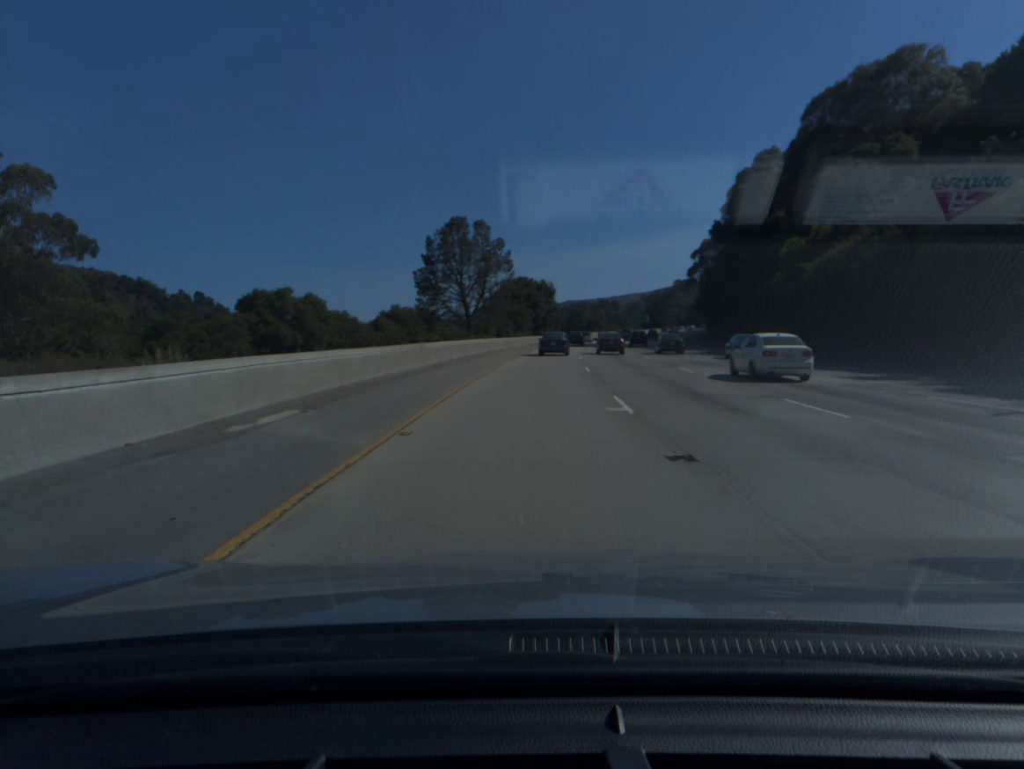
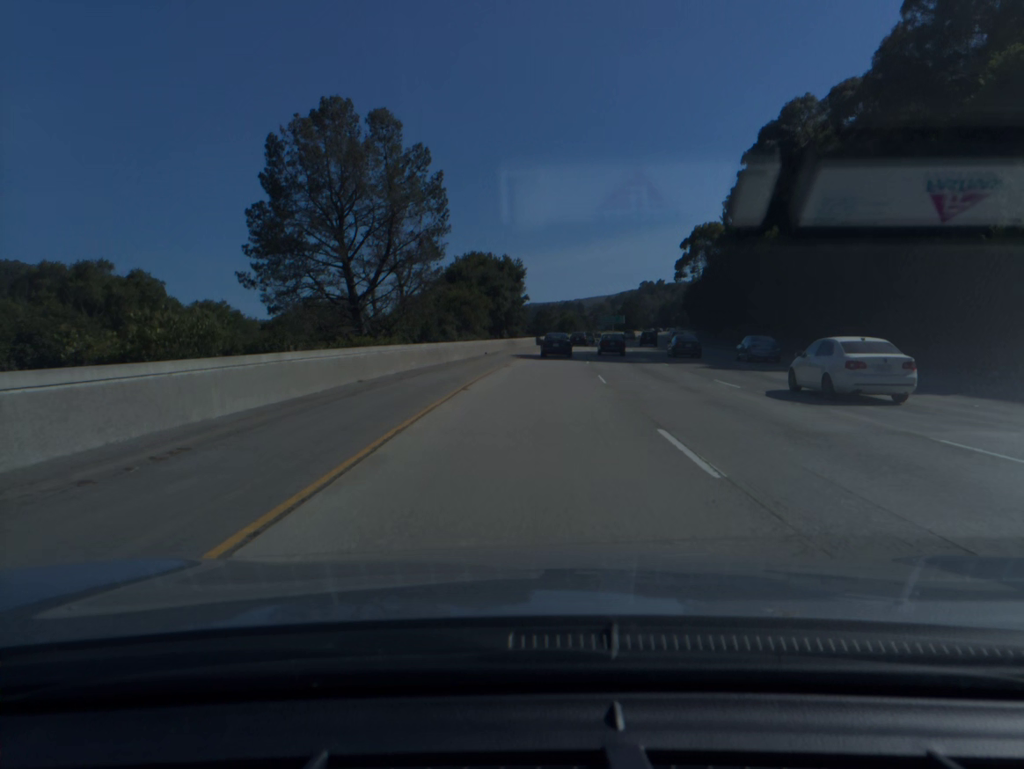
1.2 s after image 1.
(+0.8, +35.8) m; +3°
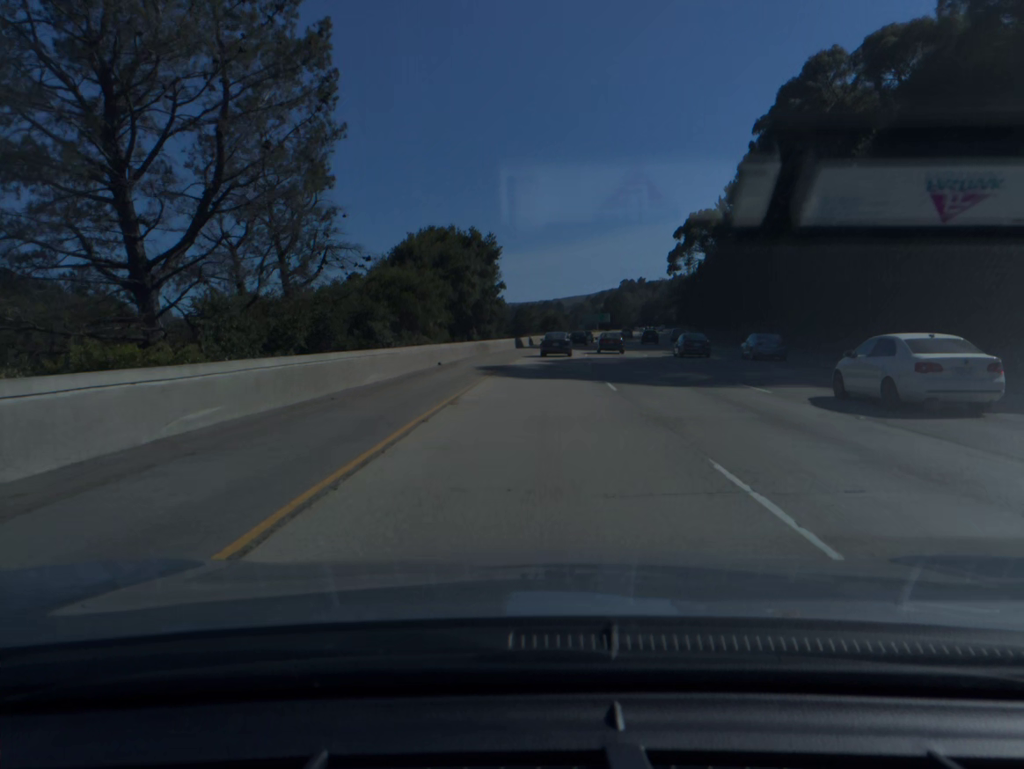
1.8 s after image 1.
(+0.2, +17.7) m; +2°
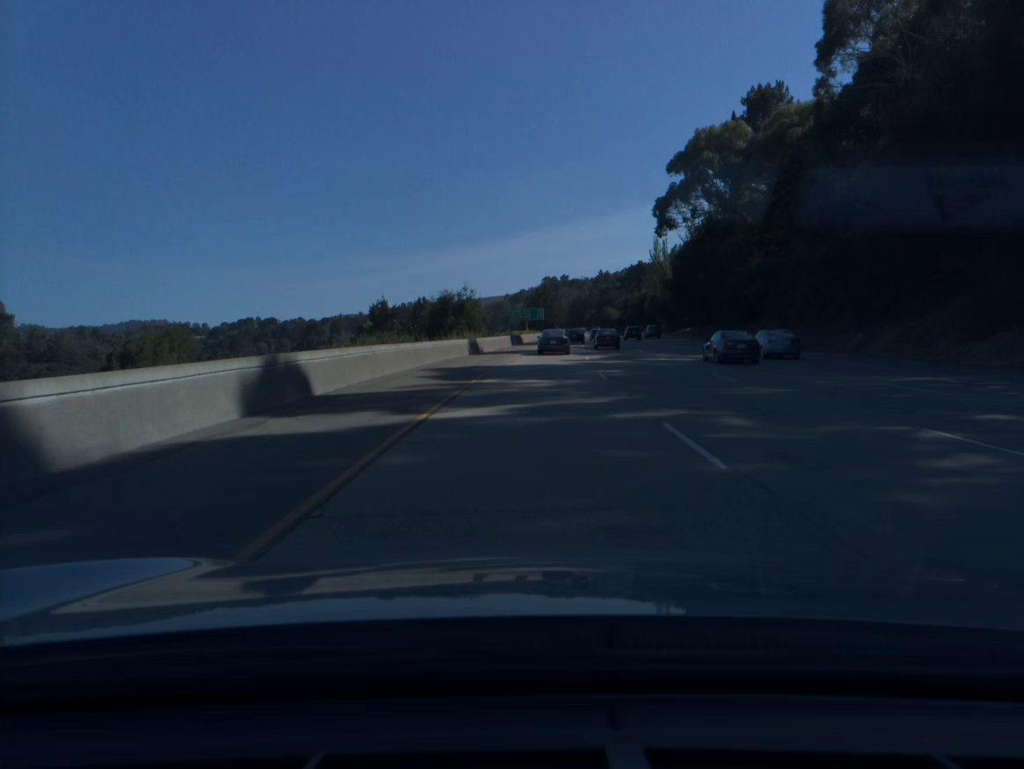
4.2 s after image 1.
(+3.5, +69.7) m; +6°
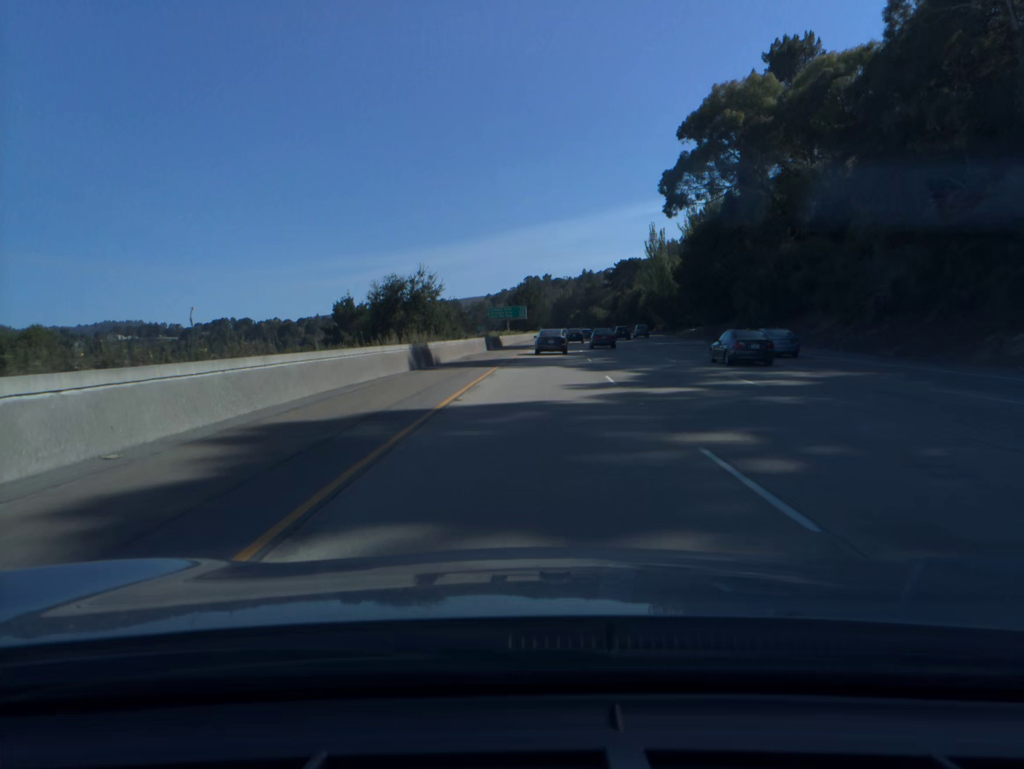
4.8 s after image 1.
(+0.2, +17.2) m; +1°
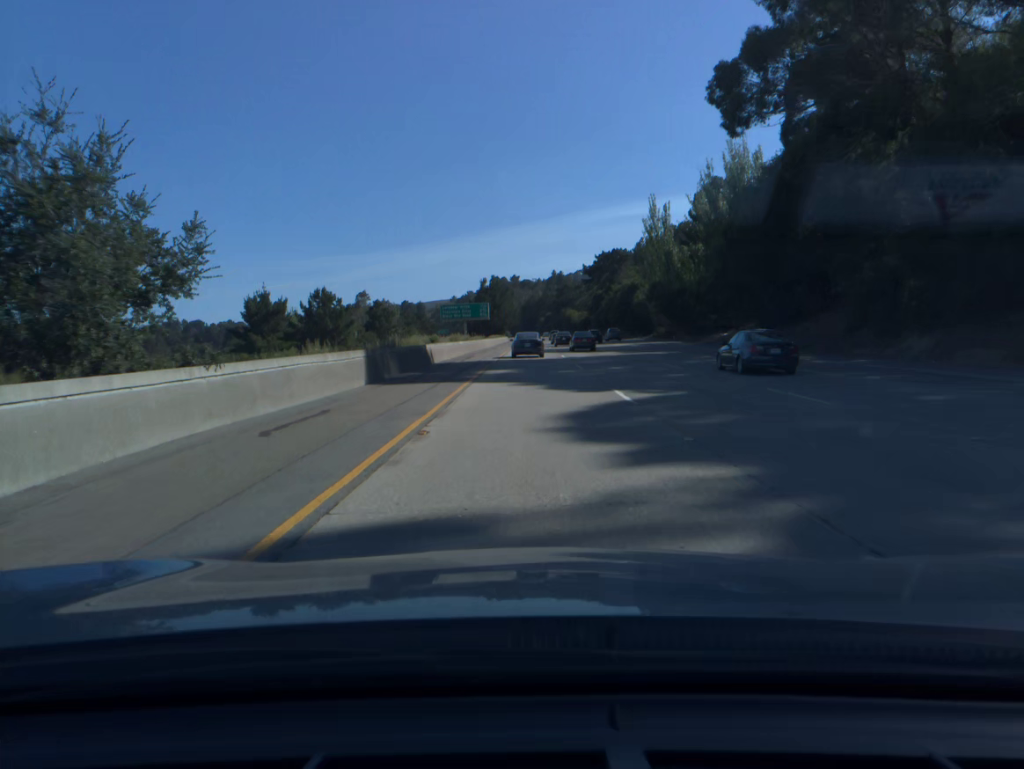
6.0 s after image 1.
(+0.8, +34.2) m; +2°
